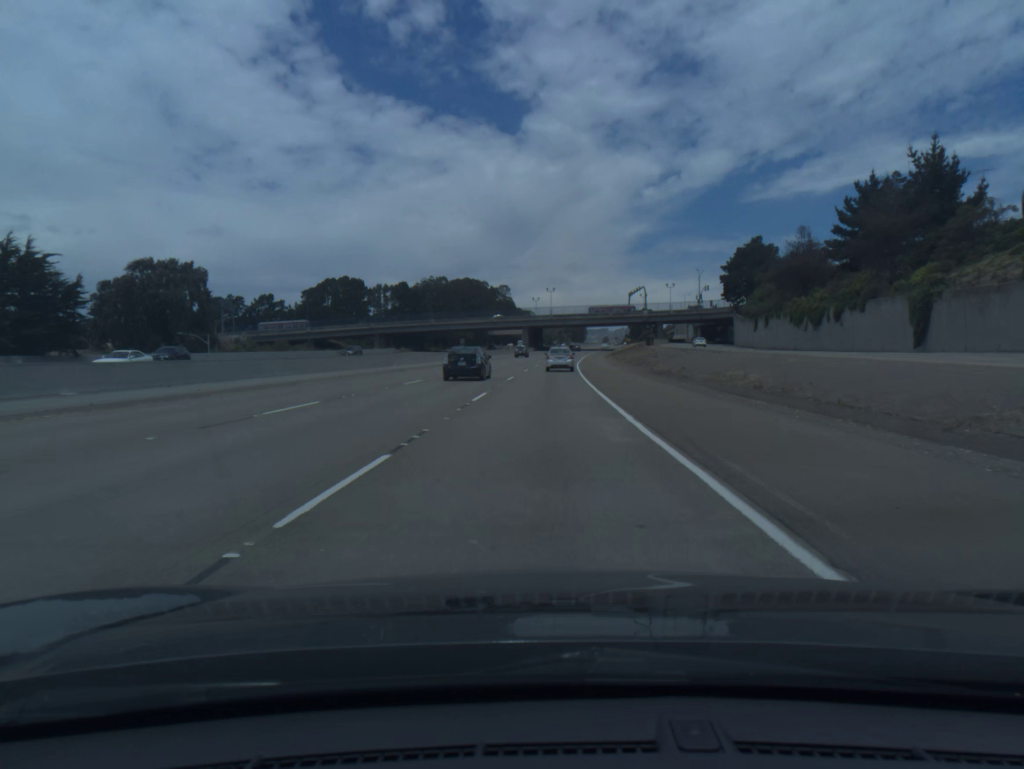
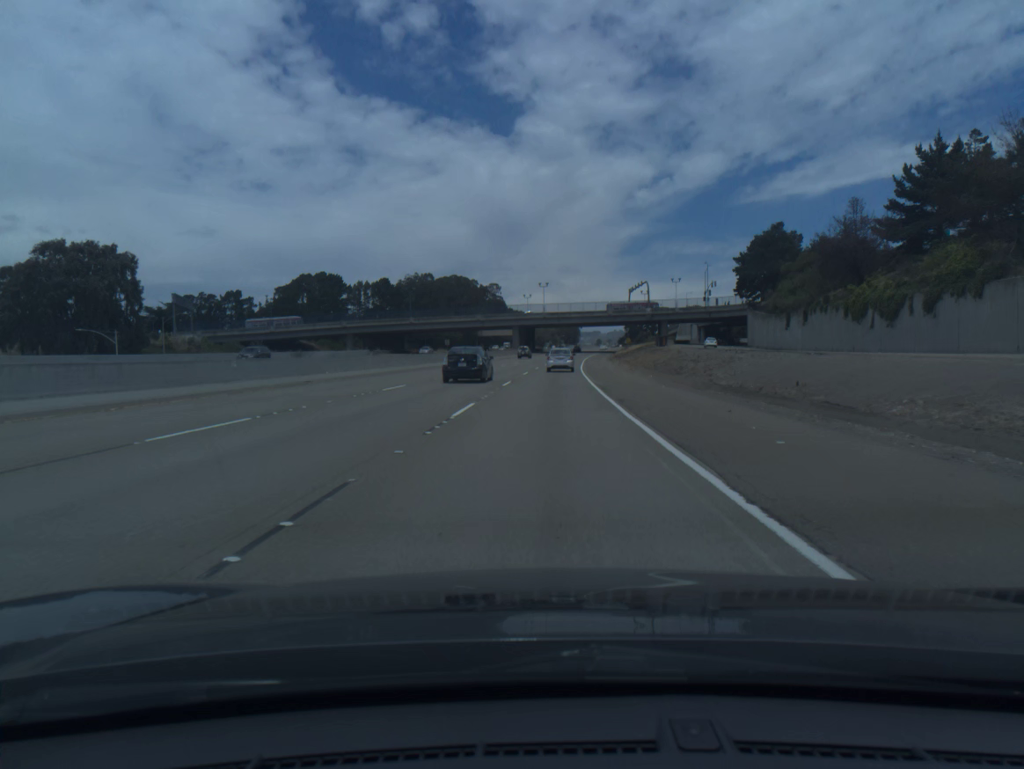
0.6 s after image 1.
(+0.1, +19.2) m; +1°
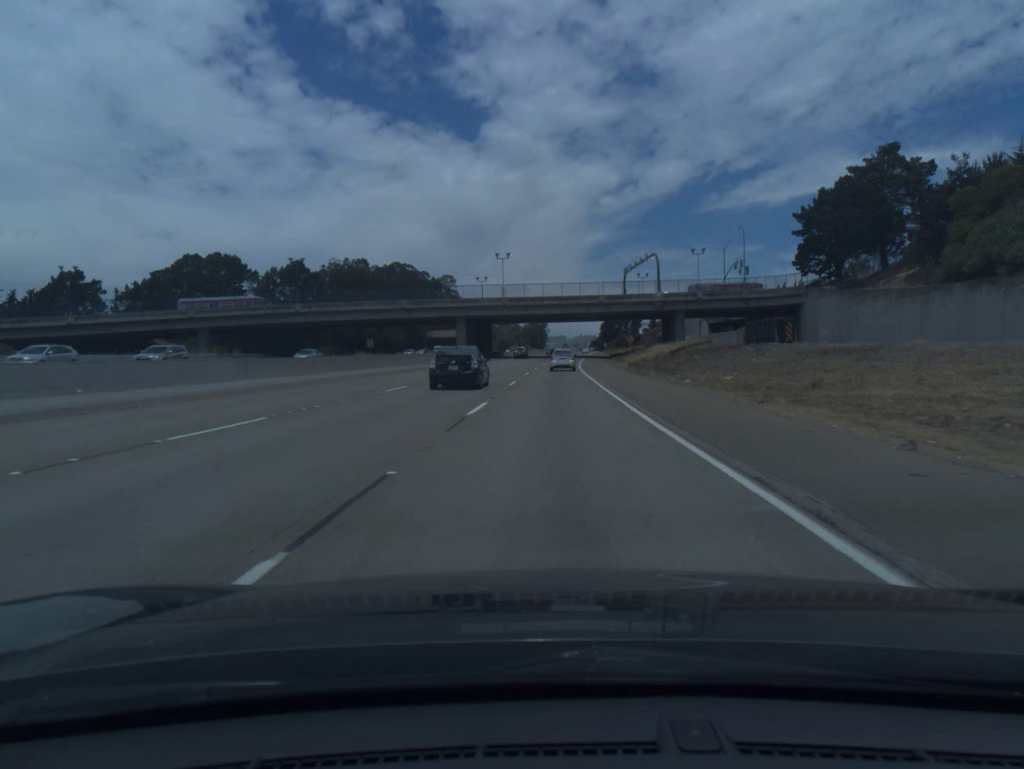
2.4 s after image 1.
(+1.1, +57.4) m; +2°
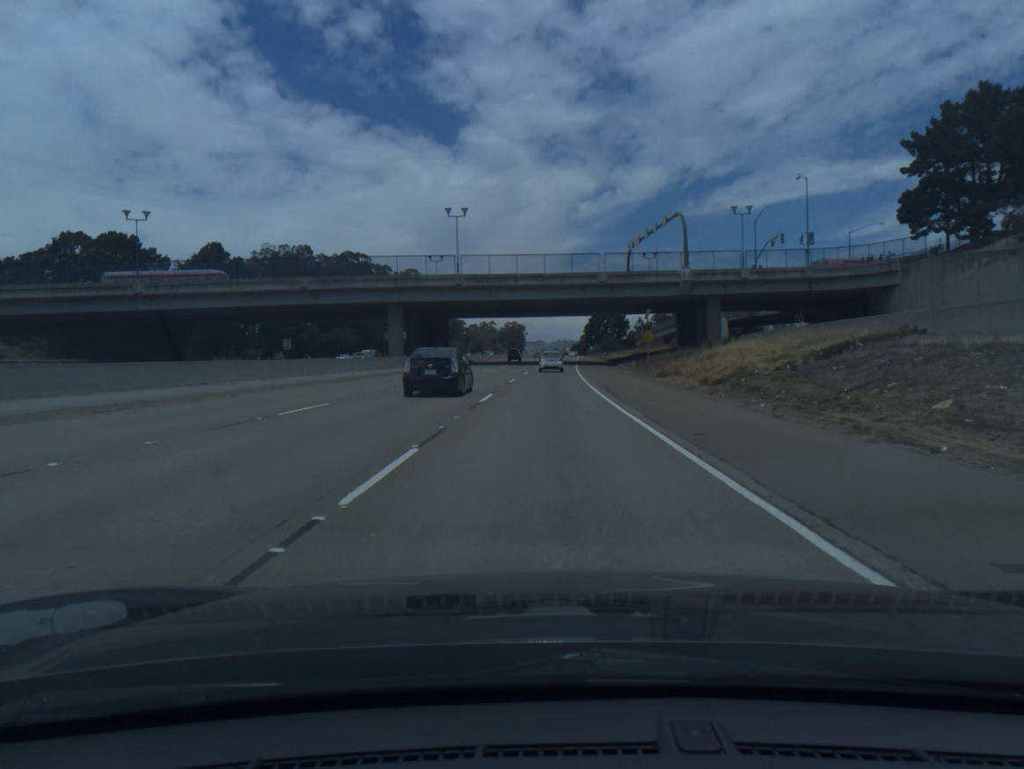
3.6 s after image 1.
(+0.6, +38.2) m; +2°
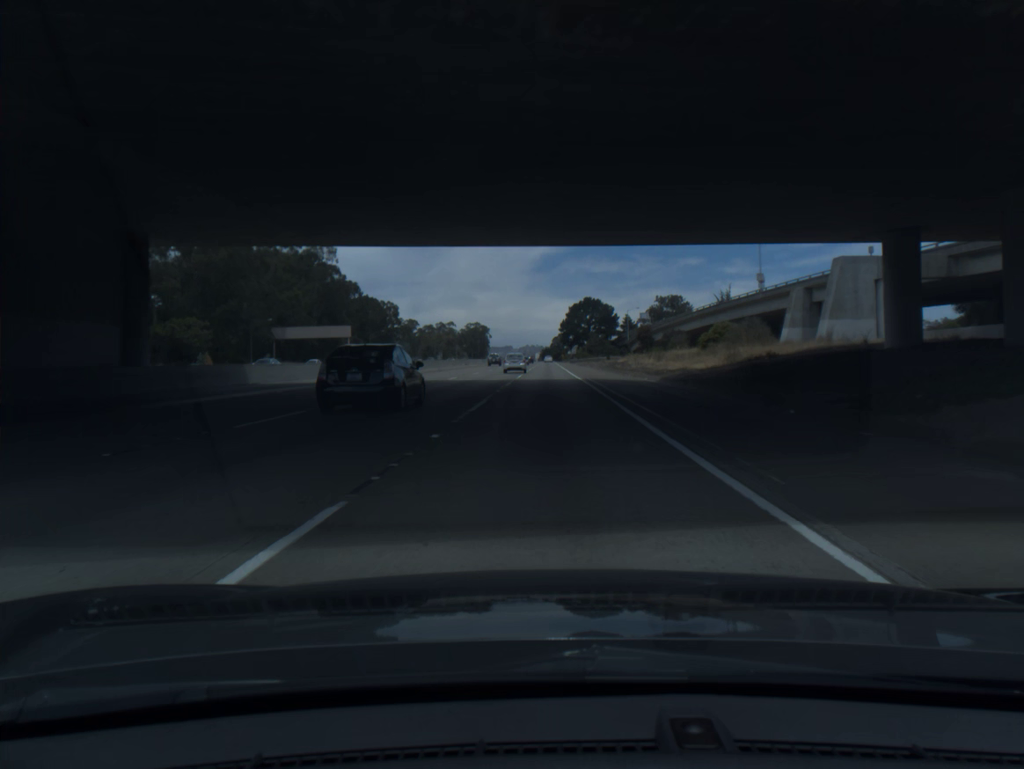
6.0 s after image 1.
(+1.7, +76.2) m; +2°
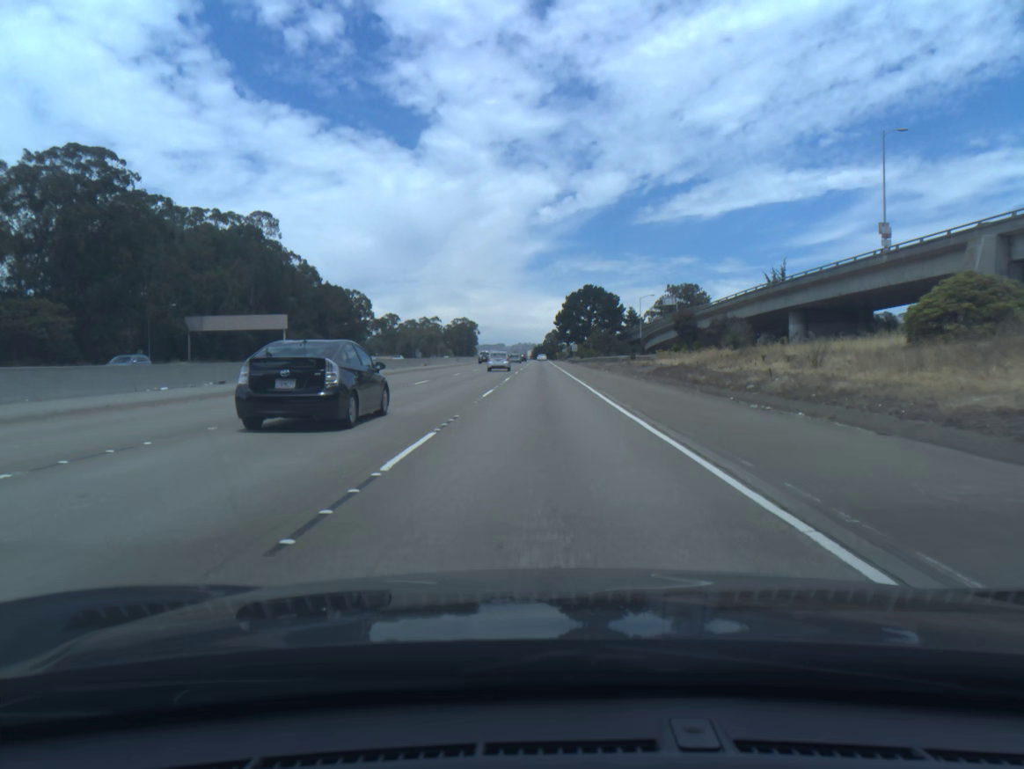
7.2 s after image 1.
(+0.2, +38.1) m; +1°
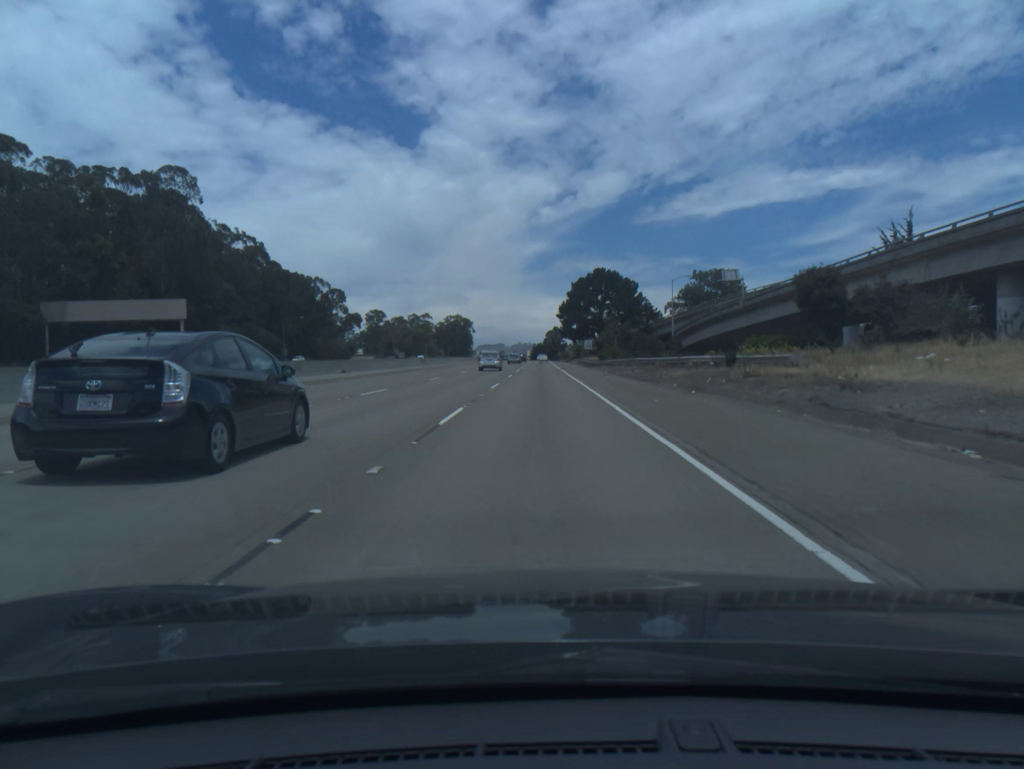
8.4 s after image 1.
(0.0, +38.2) m; 0°
